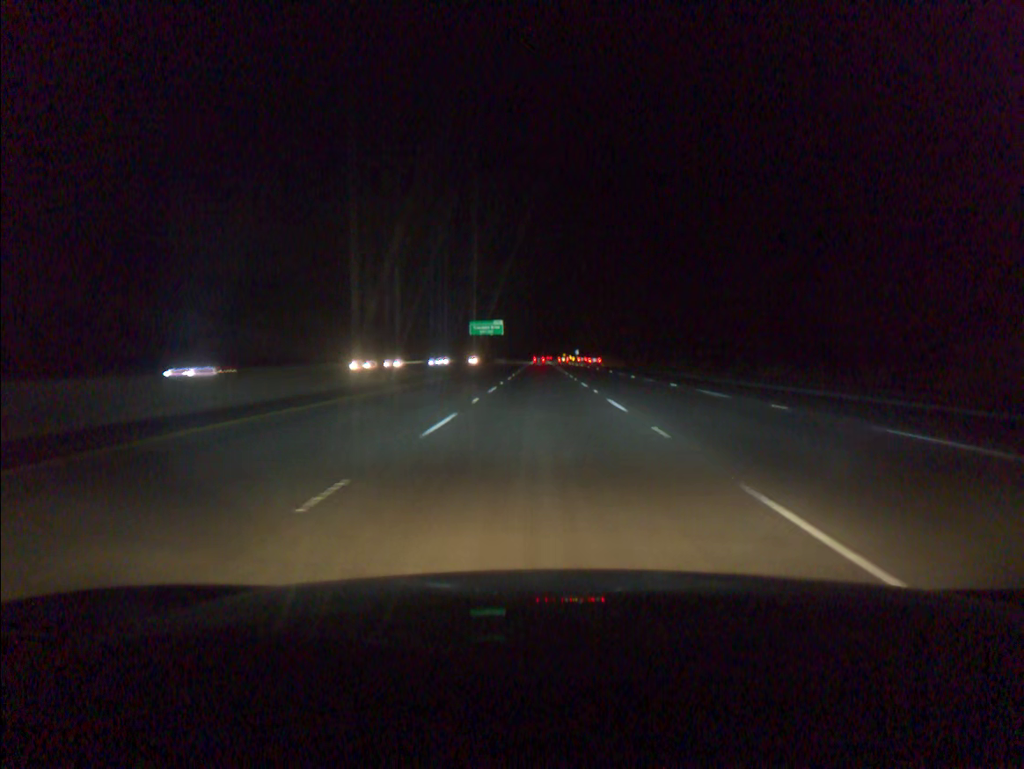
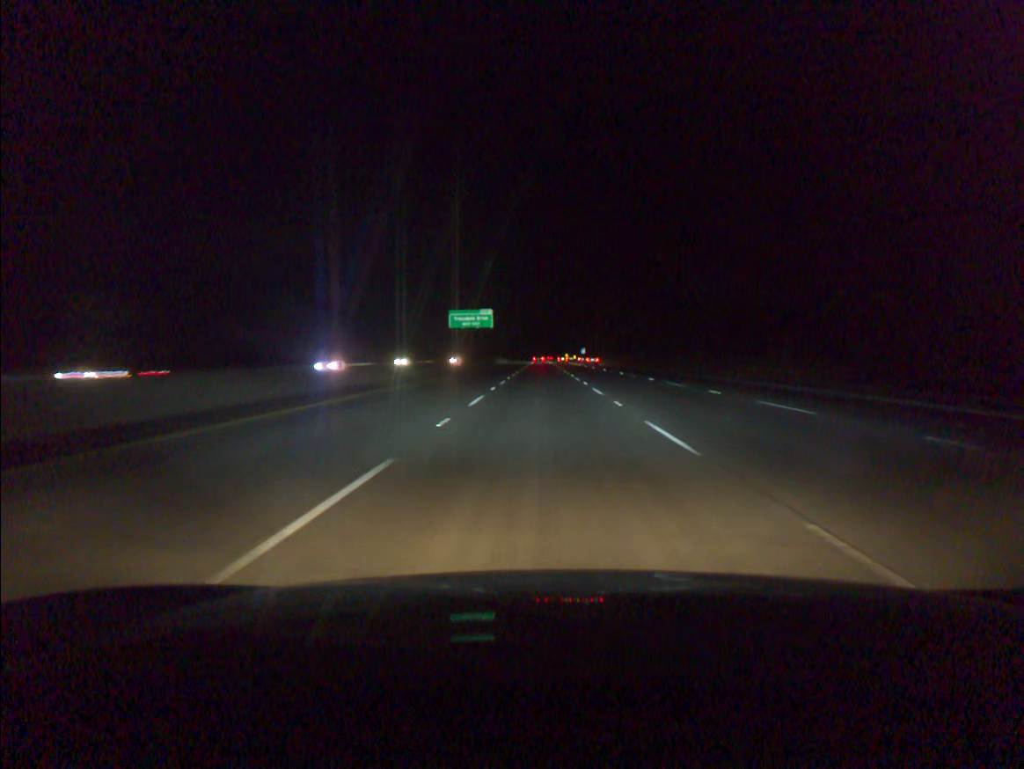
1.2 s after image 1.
(0.0, +36.5) m; 0°
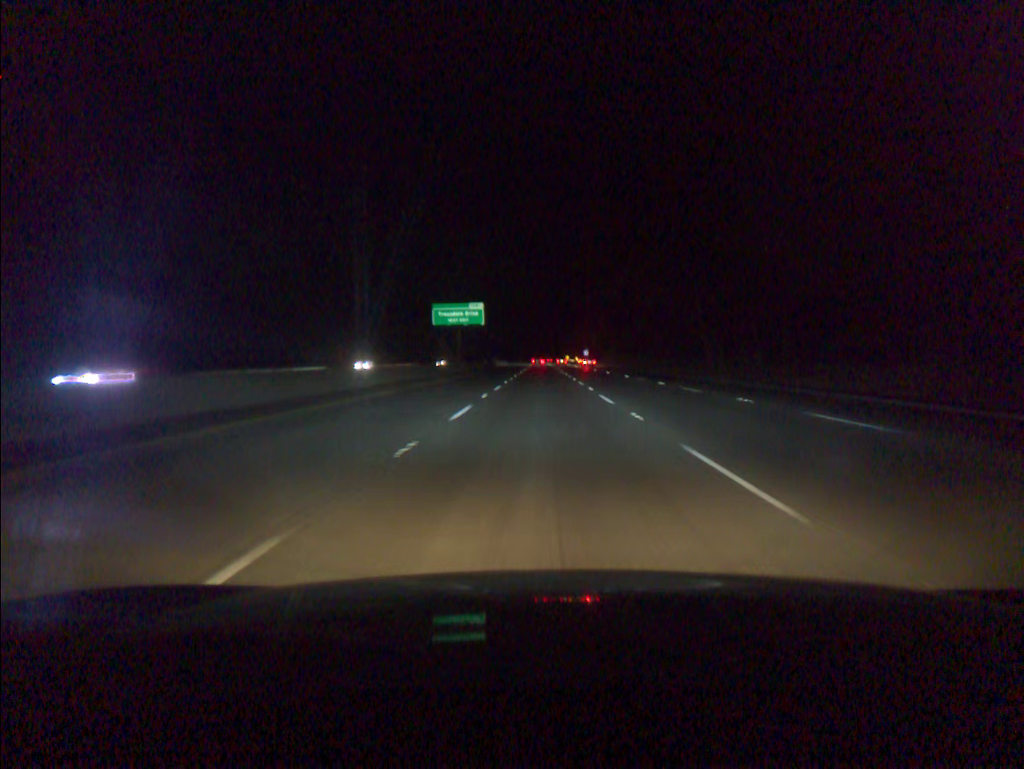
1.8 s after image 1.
(0.0, +18.3) m; 0°
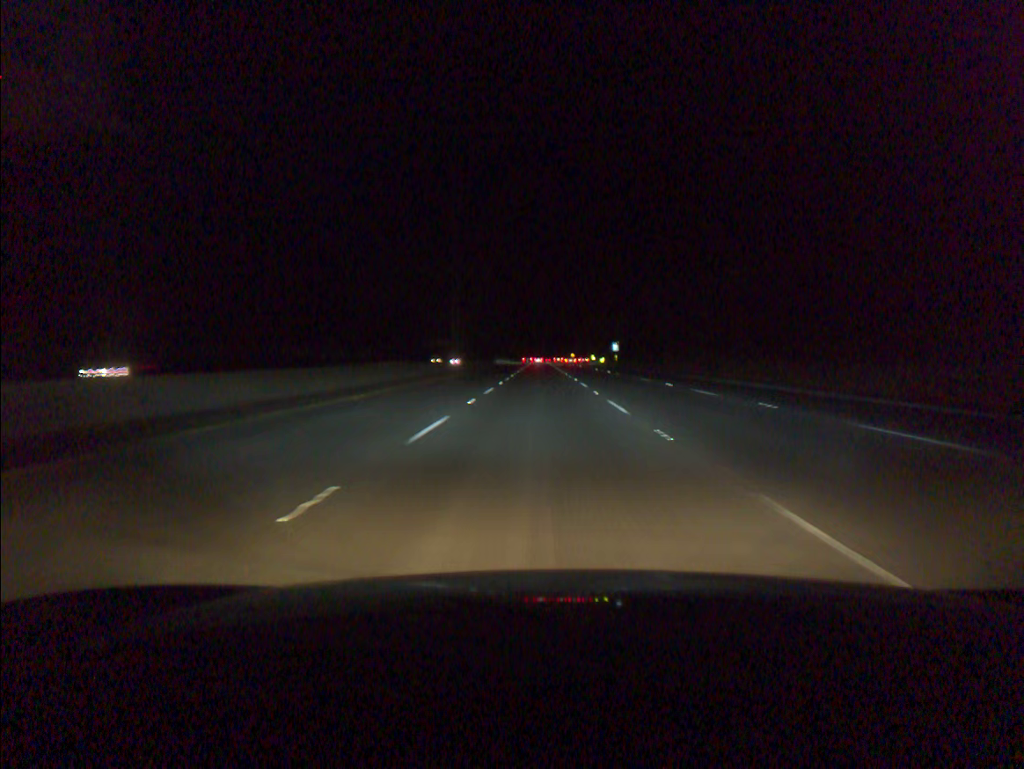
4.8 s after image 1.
(0.0, +91.3) m; 0°
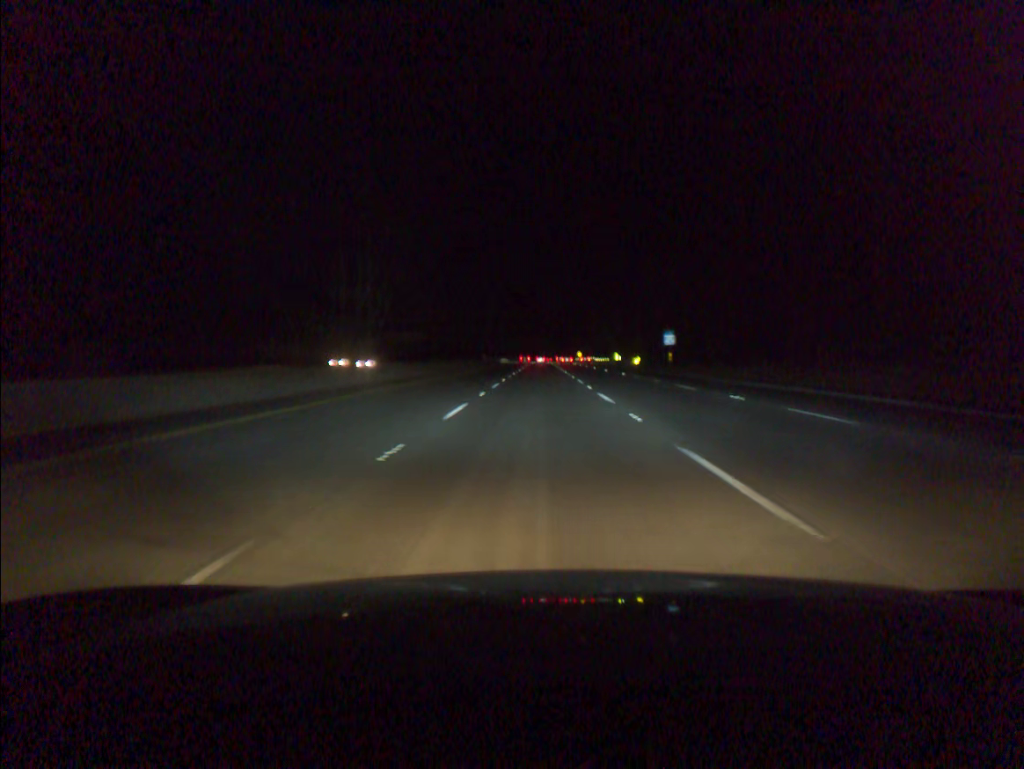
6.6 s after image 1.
(+0.1, +54.9) m; 0°
